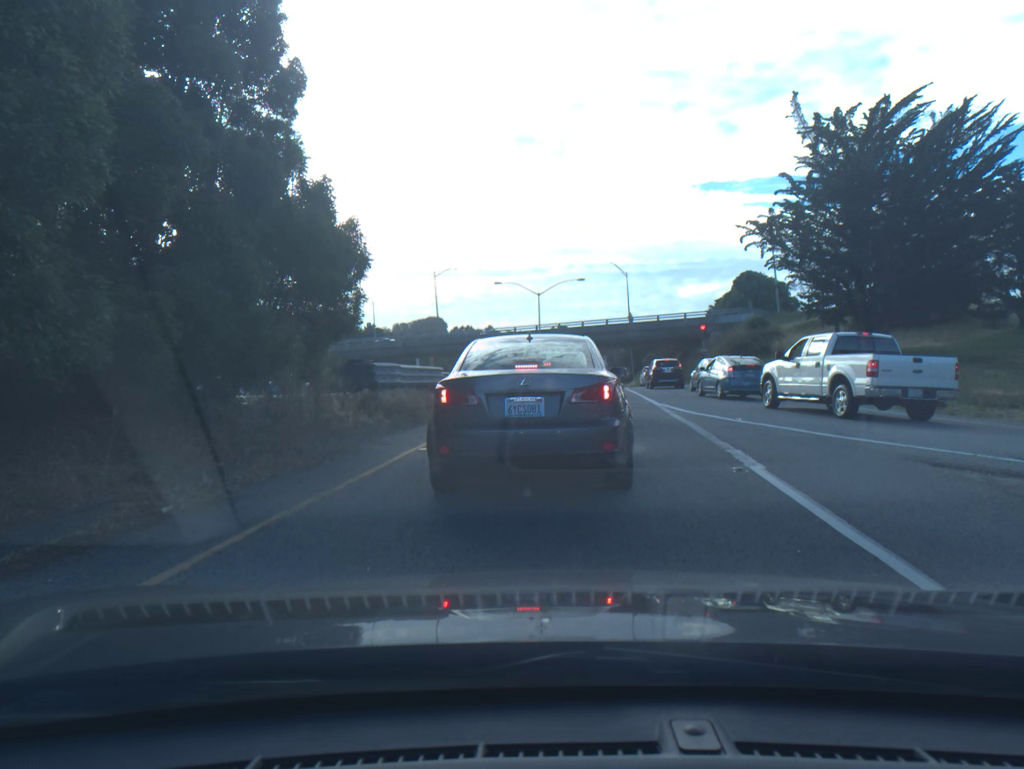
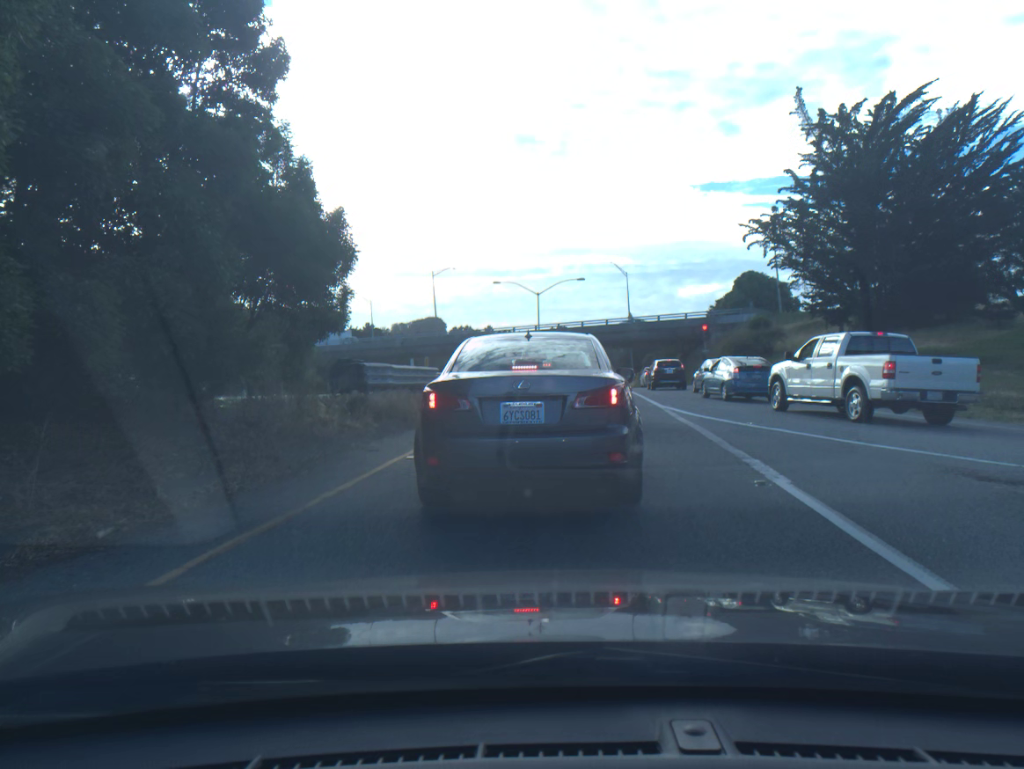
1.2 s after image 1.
(-0.1, +0.9) m; 0°
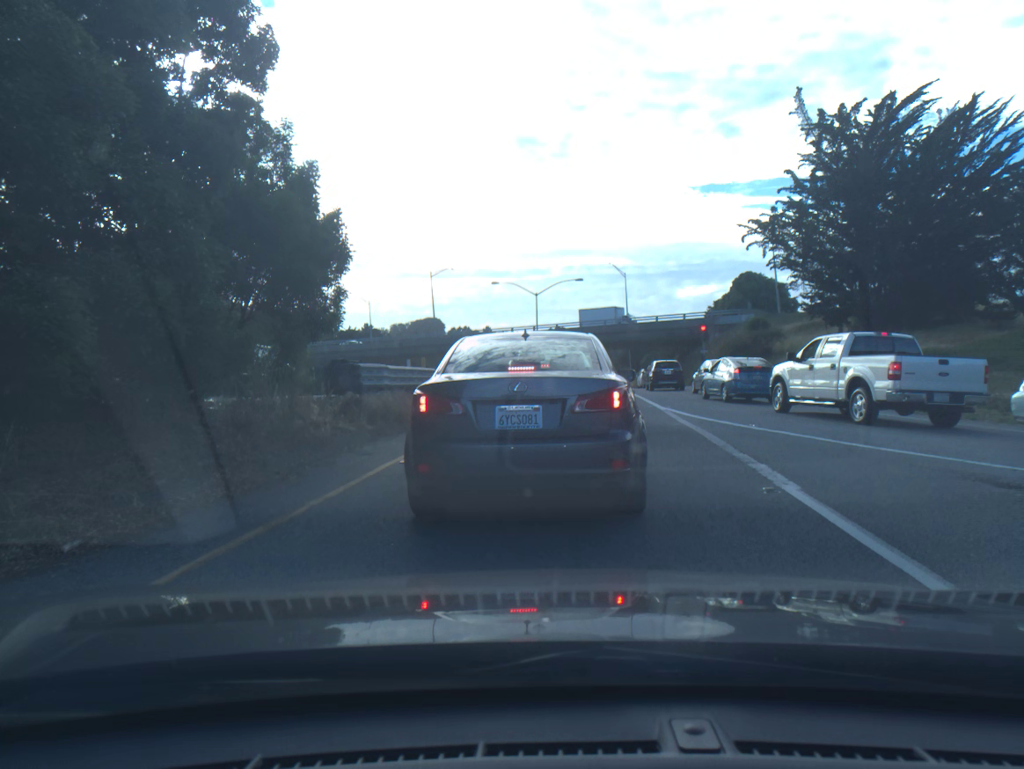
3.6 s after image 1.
(0.0, +0.3) m; 0°
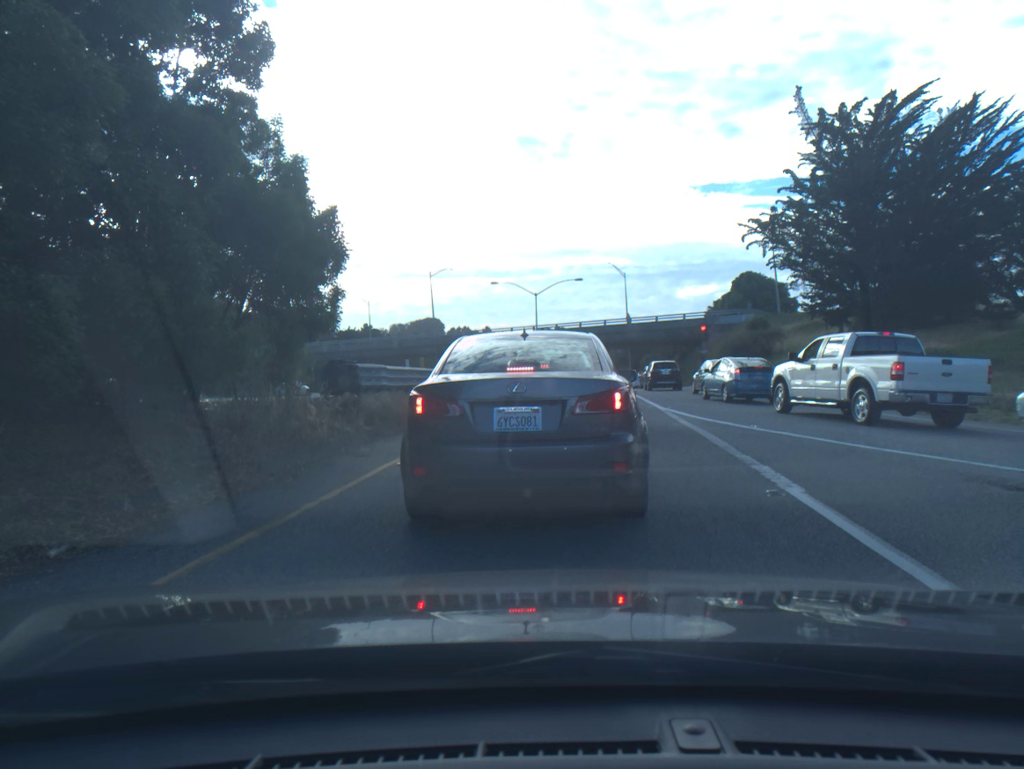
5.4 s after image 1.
(0.0, +0.1) m; 0°
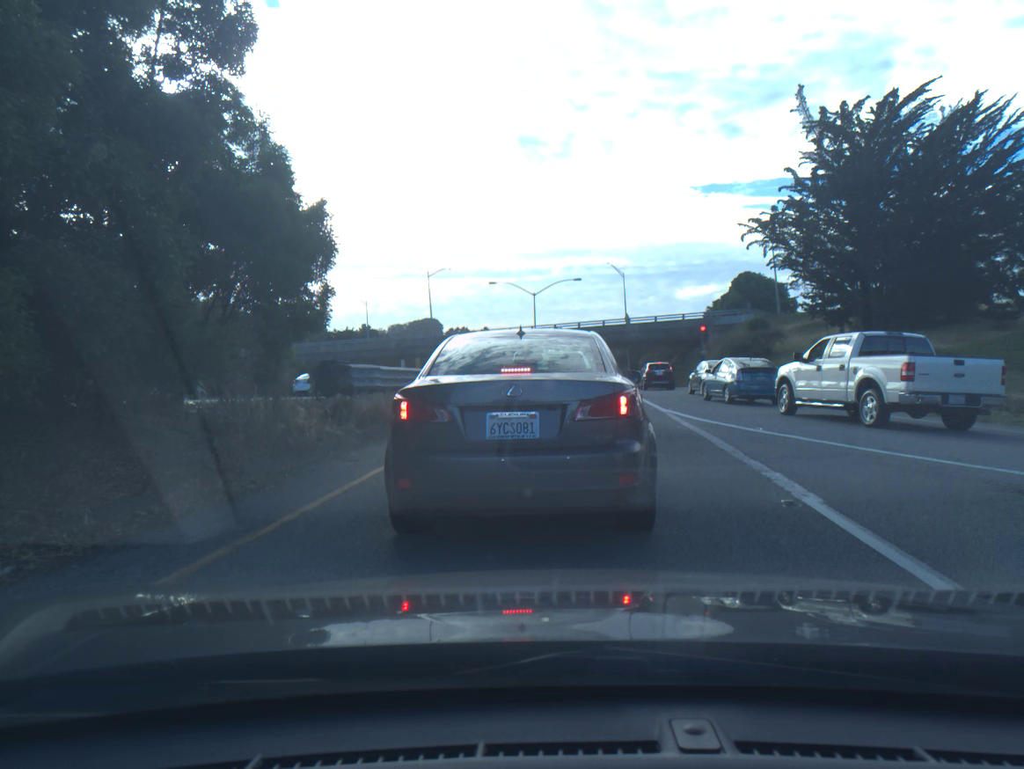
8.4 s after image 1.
(0.0, +0.4) m; 0°
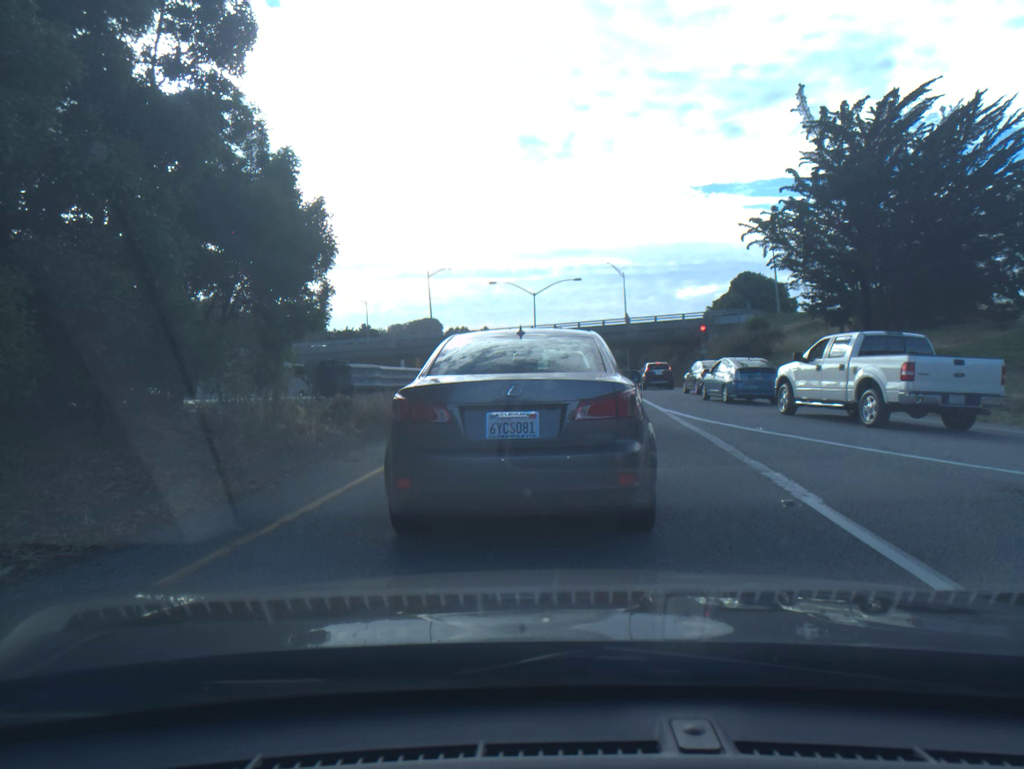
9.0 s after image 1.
(0.0, 0.0) m; 0°
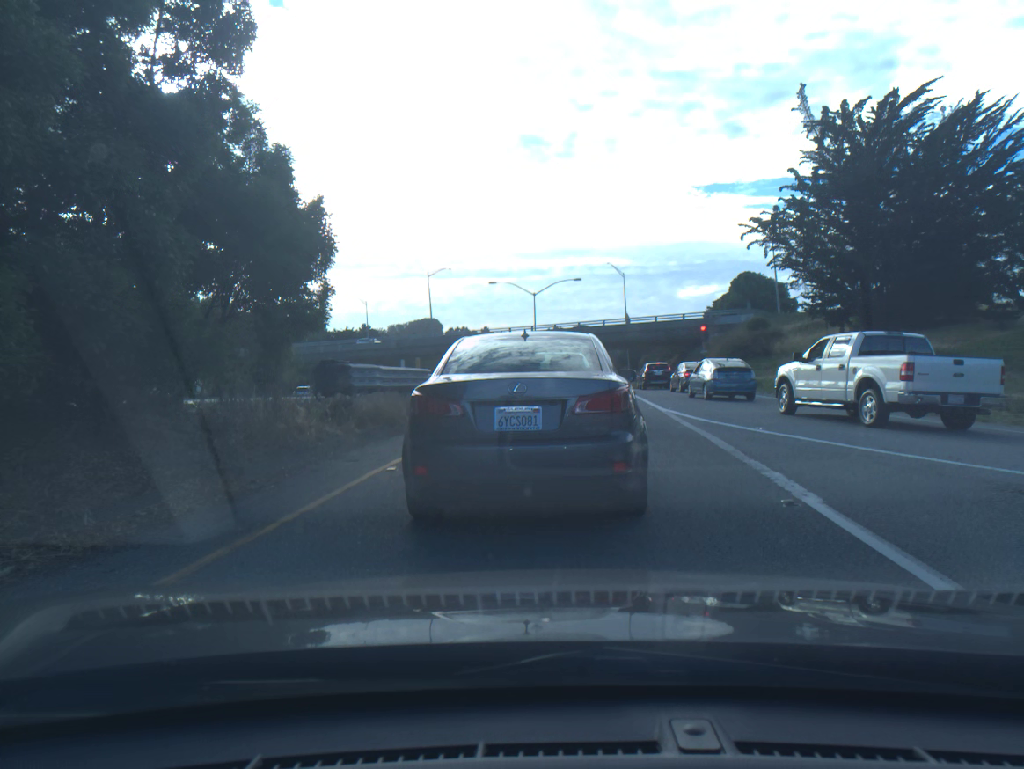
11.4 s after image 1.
(-0.1, 0.0) m; 0°
